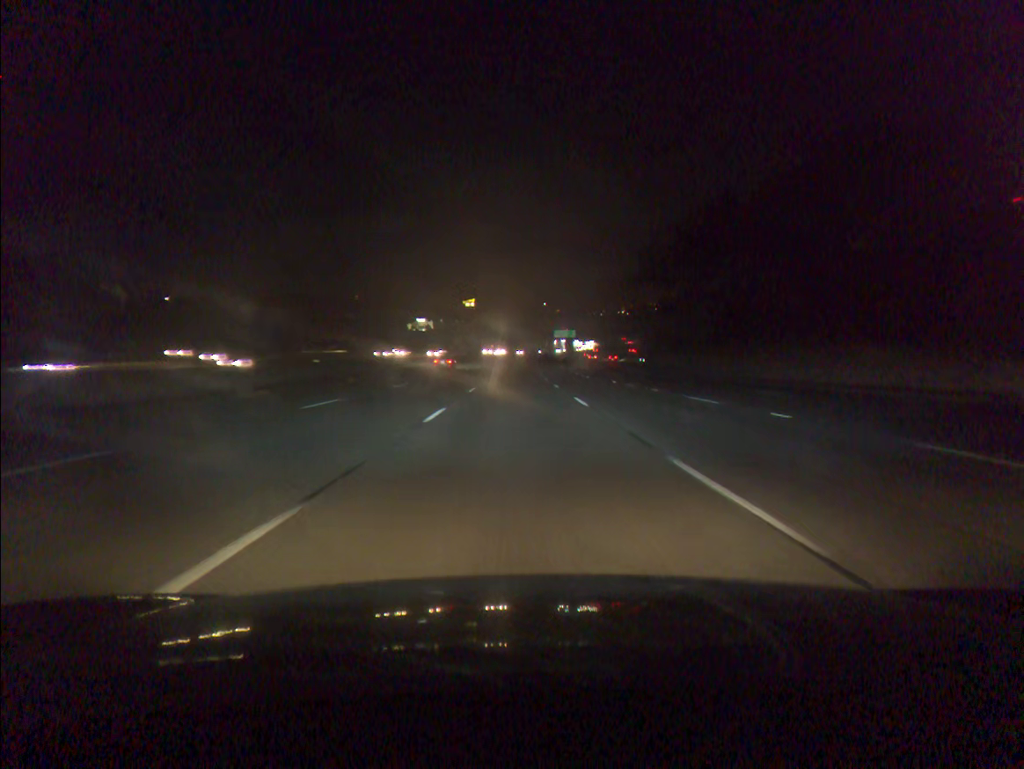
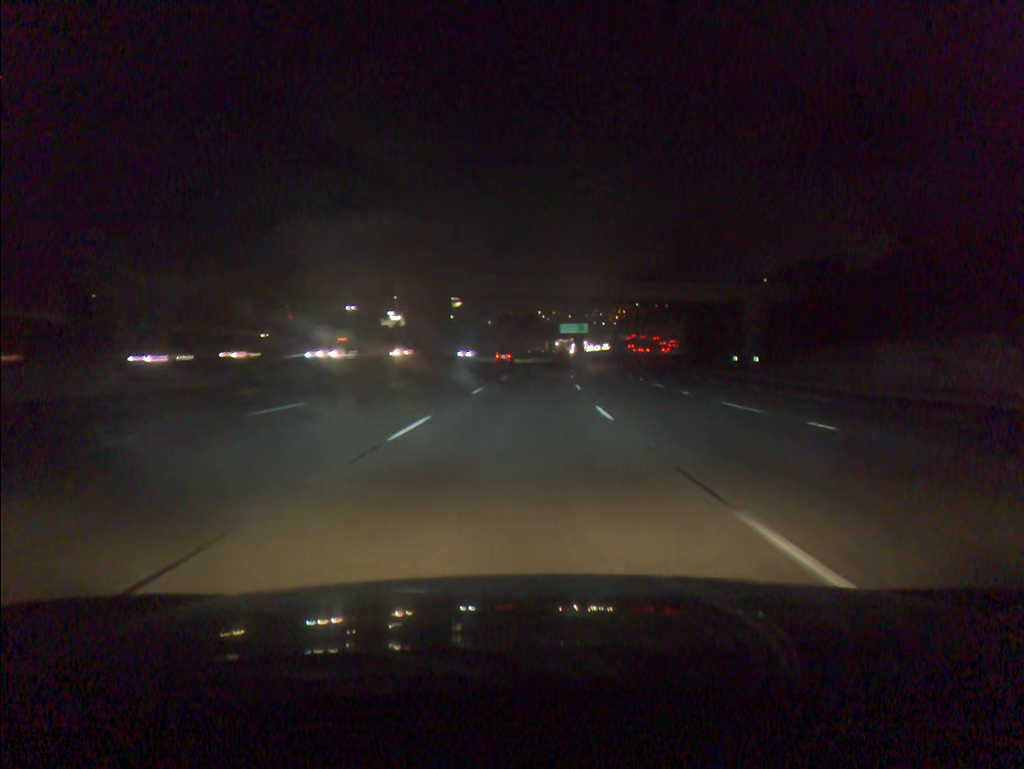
(0.0, +61.4) m; 0°
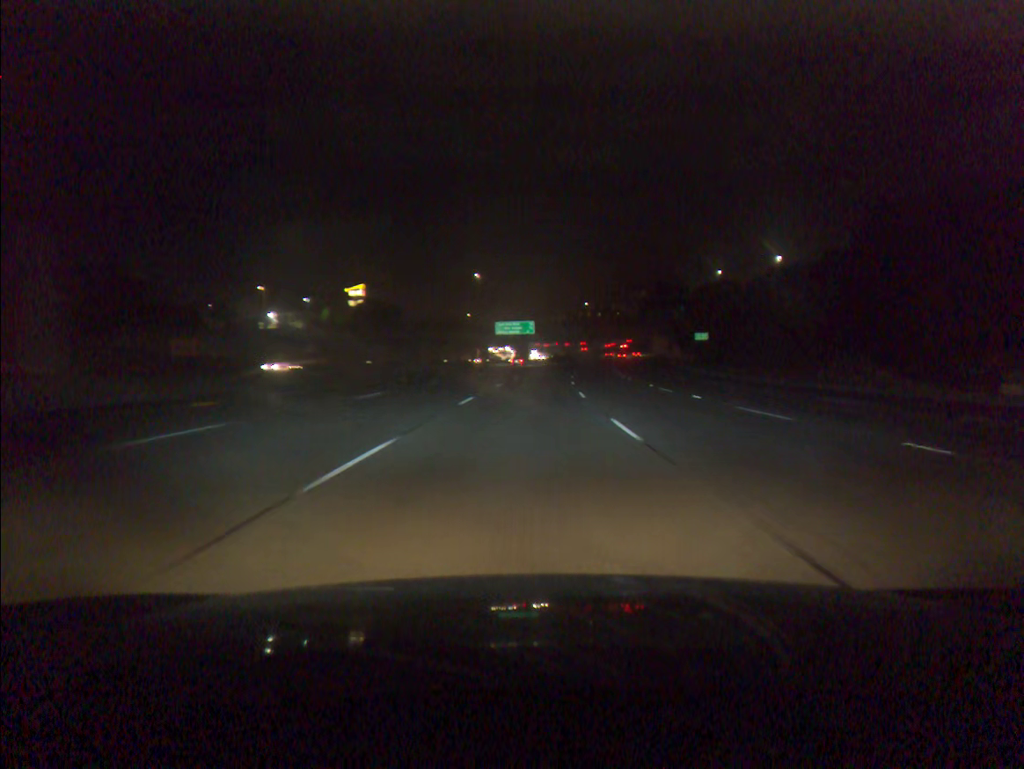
(+2.4, +61.2) m; +5°
